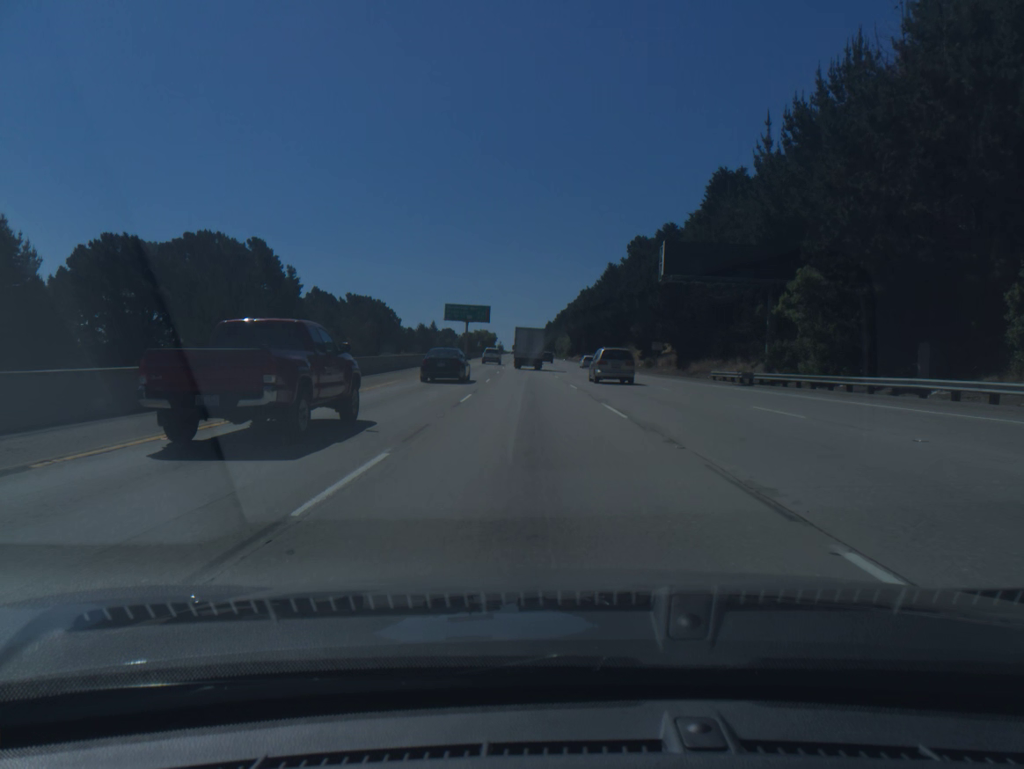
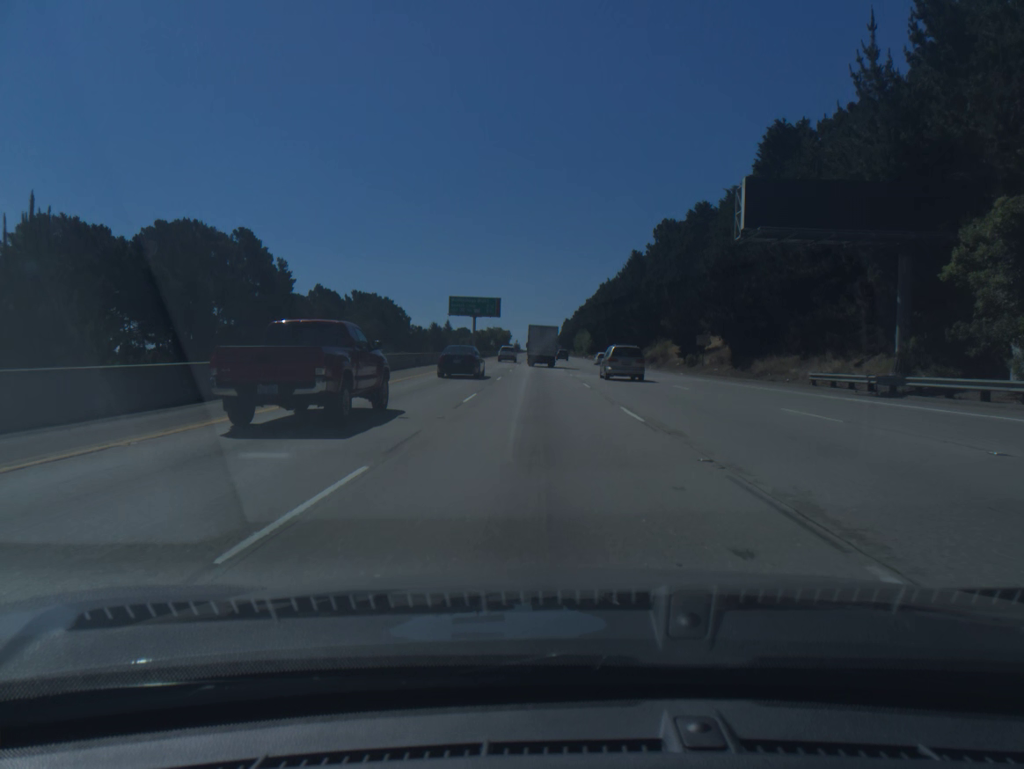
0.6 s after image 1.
(-0.2, +16.0) m; -1°
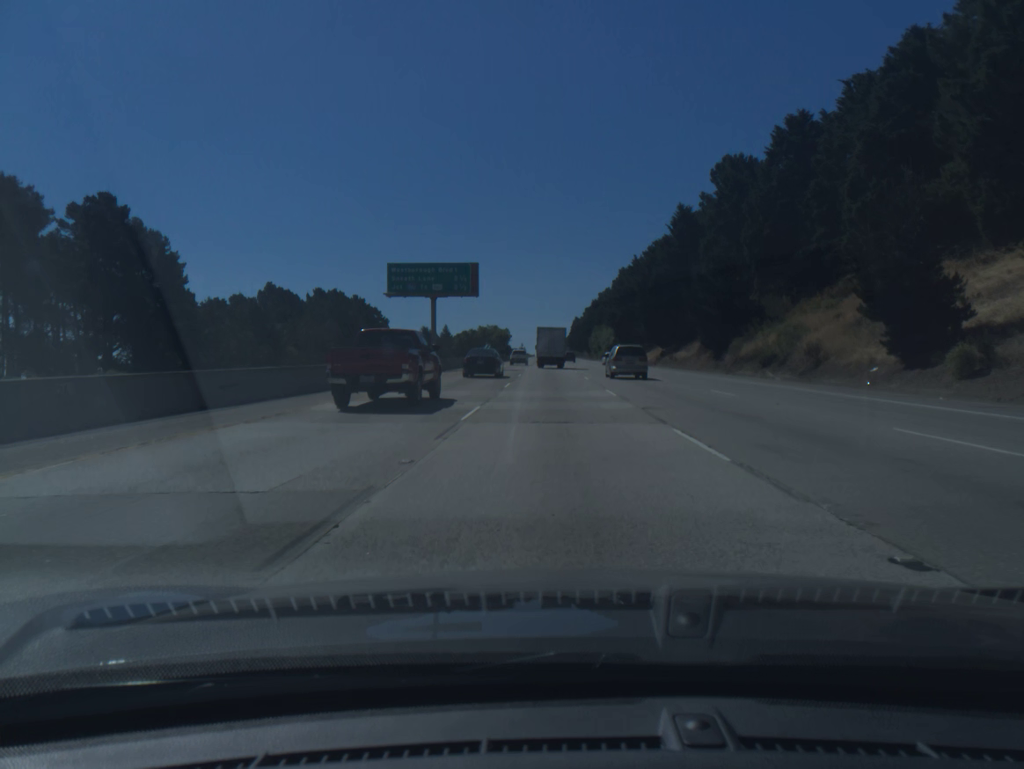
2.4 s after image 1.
(-0.6, +48.5) m; -1°
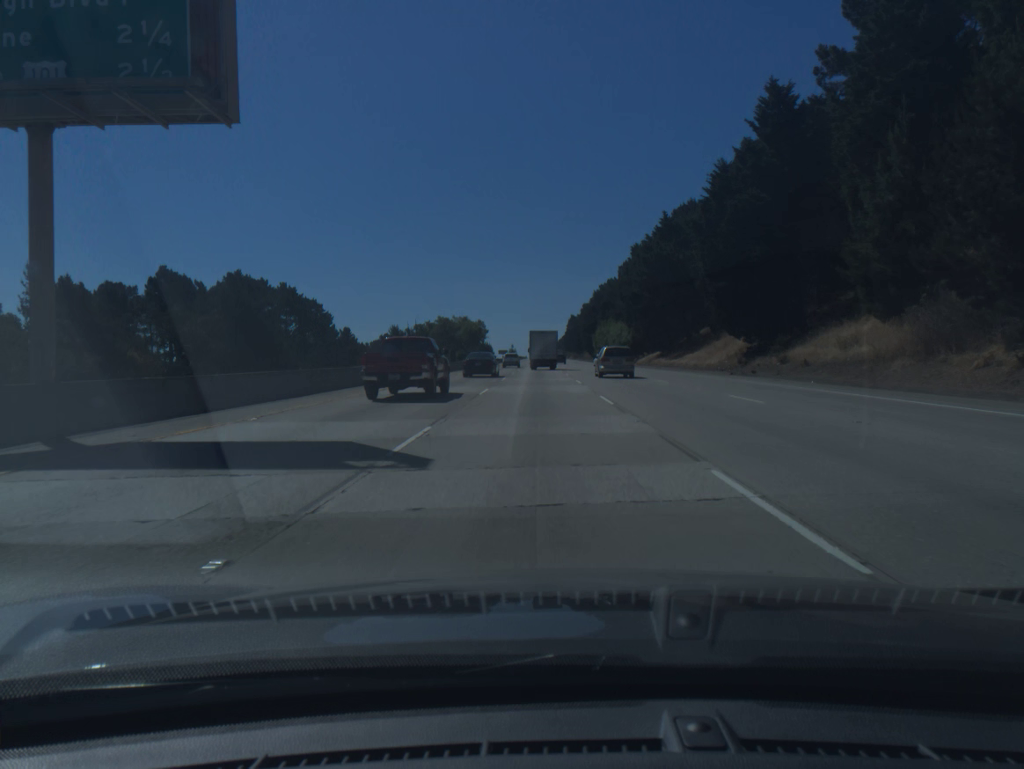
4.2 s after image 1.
(+0.4, +48.9) m; 0°
